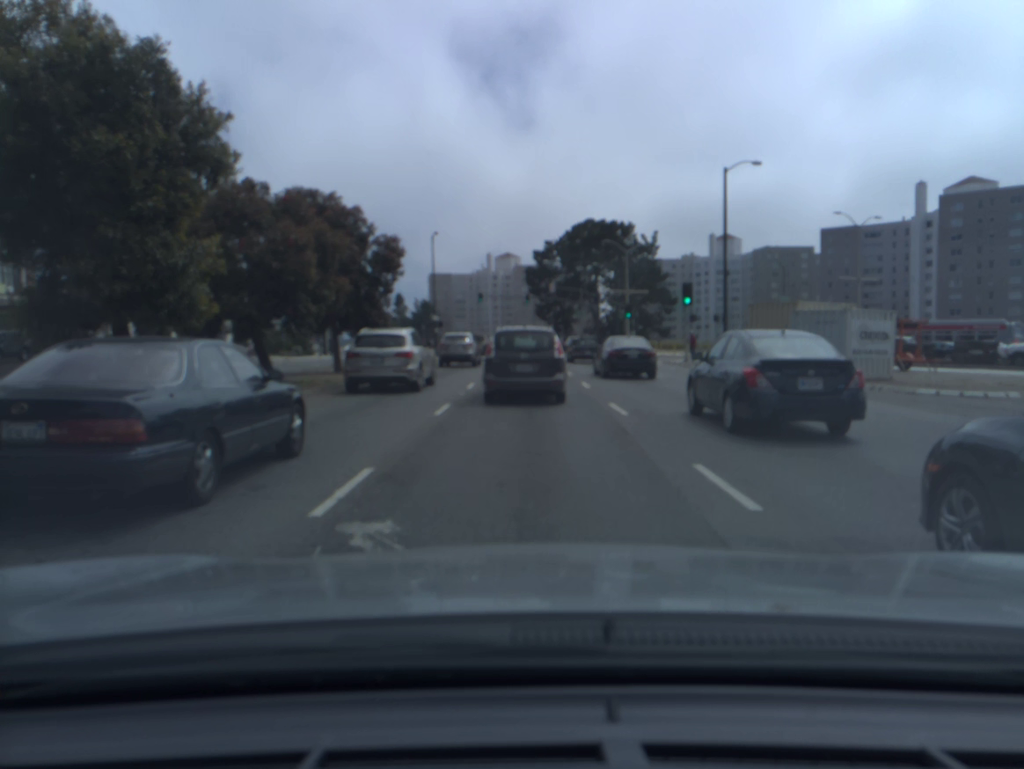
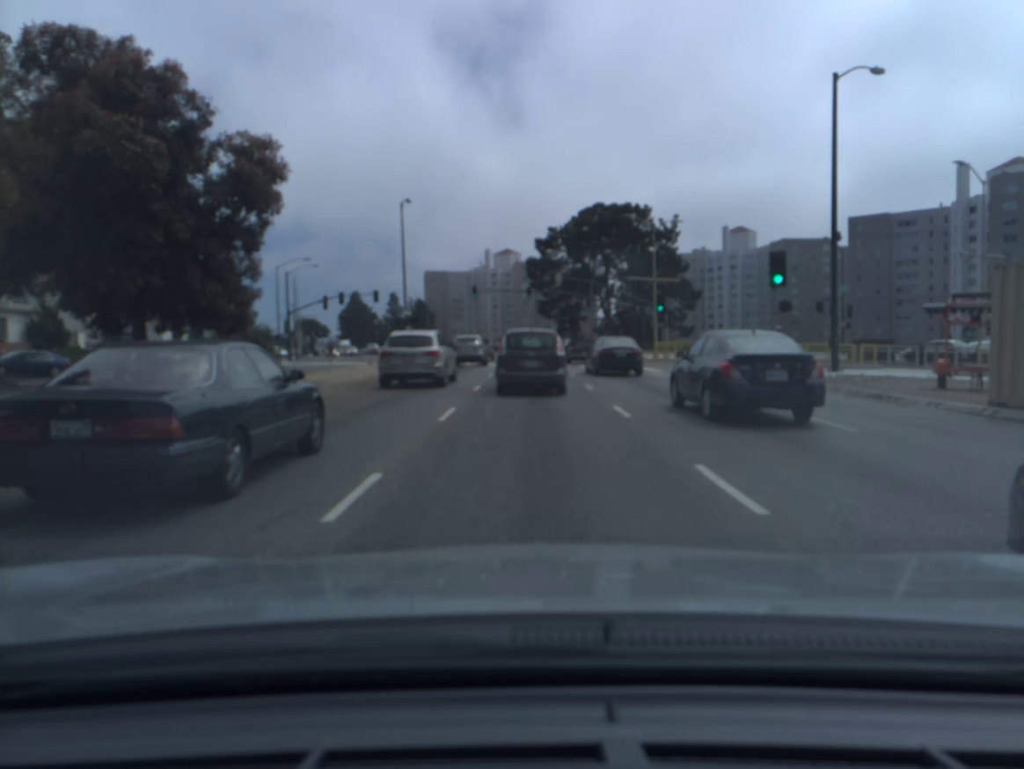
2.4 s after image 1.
(0.0, +15.3) m; 0°
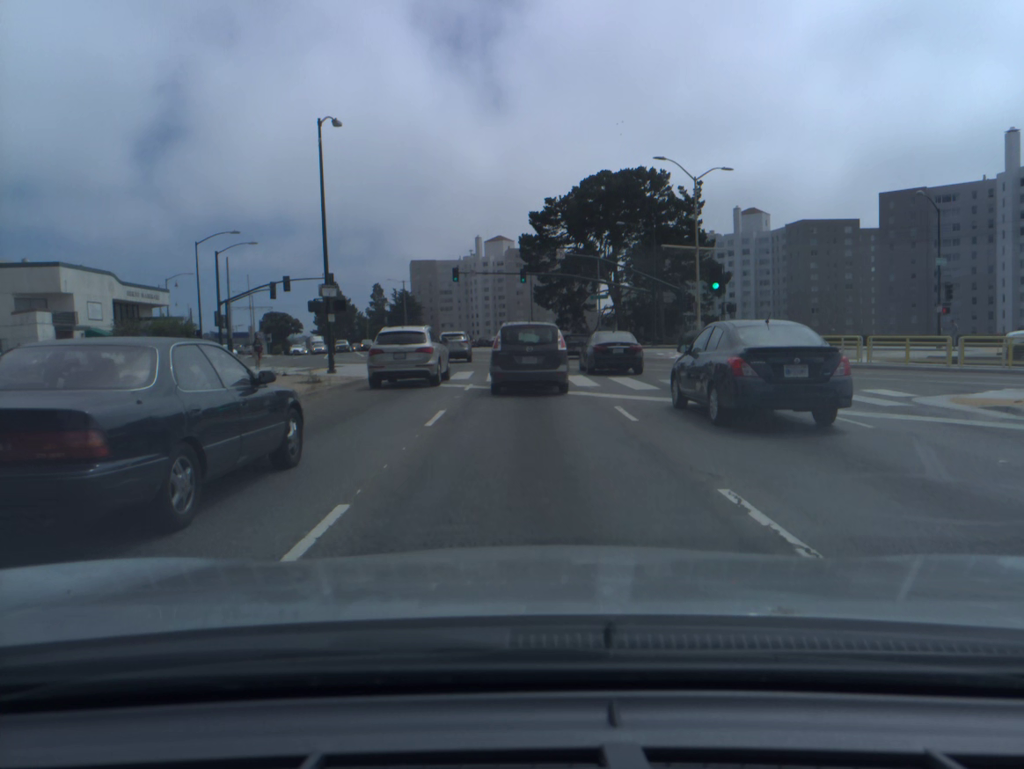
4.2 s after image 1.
(+0.2, +16.4) m; +1°
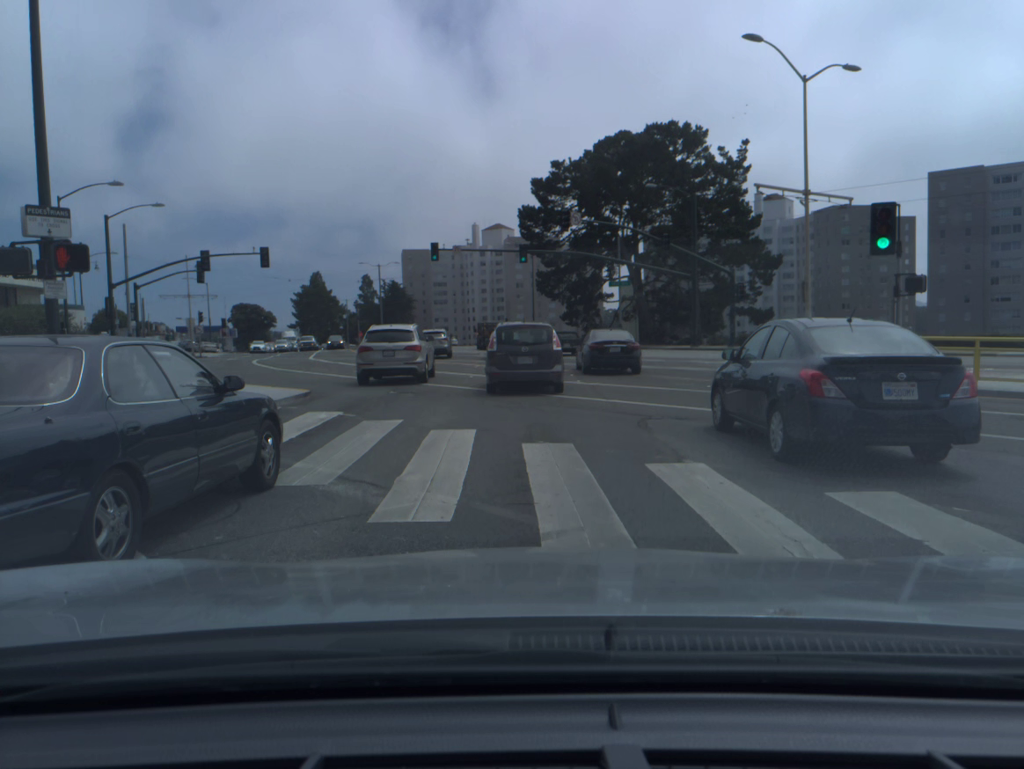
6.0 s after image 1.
(-0.1, +17.2) m; 0°
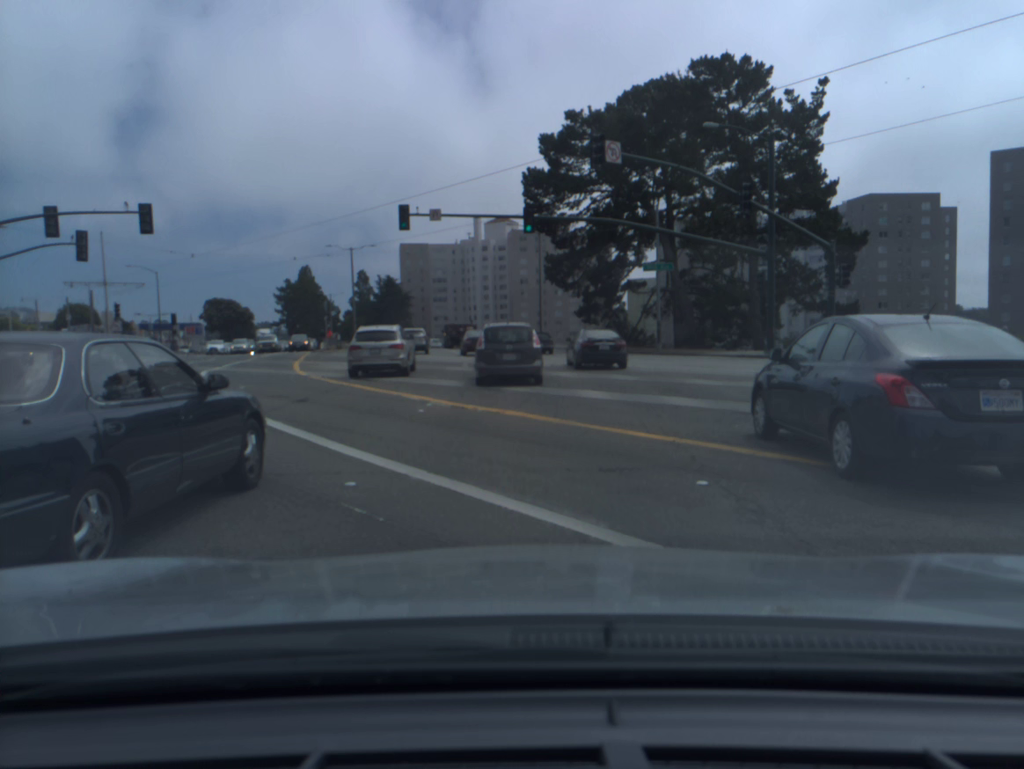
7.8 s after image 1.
(0.0, +17.4) m; -1°
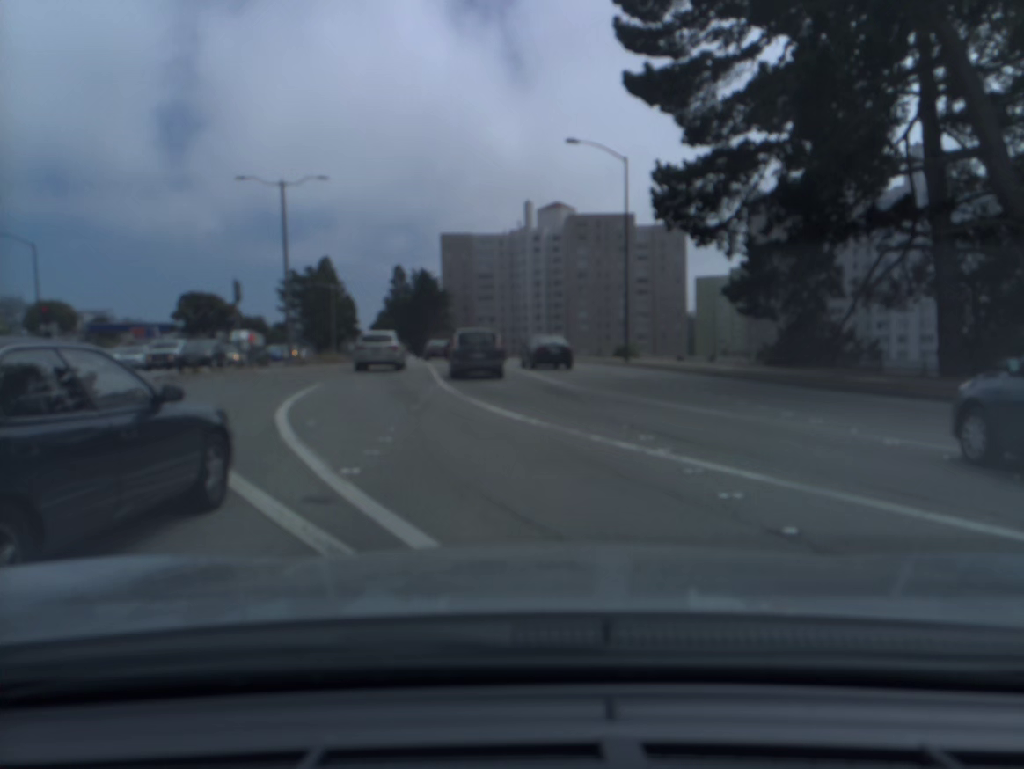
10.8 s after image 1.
(-0.8, +33.7) m; -3°
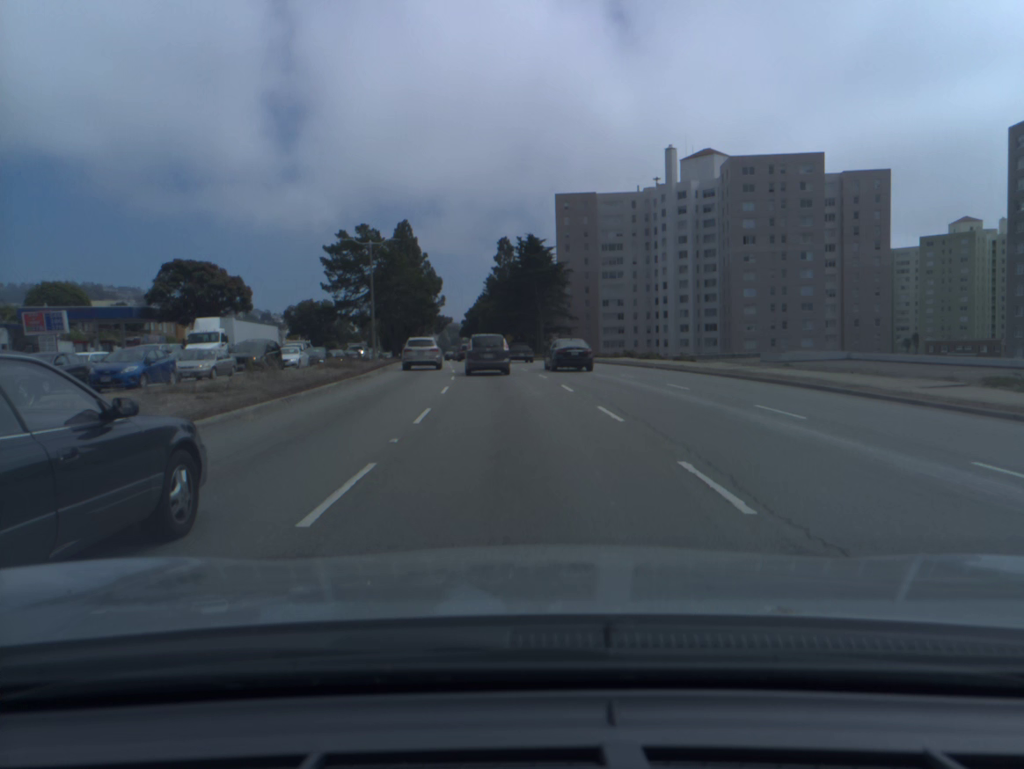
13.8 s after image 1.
(-3.3, +40.1) m; -9°
